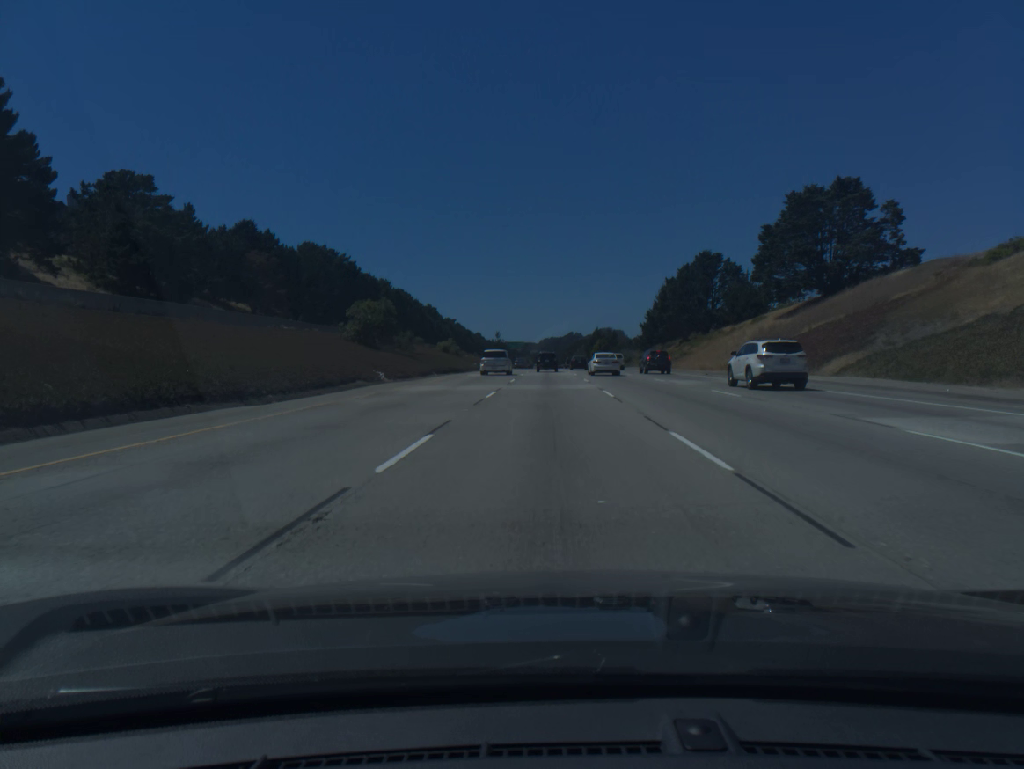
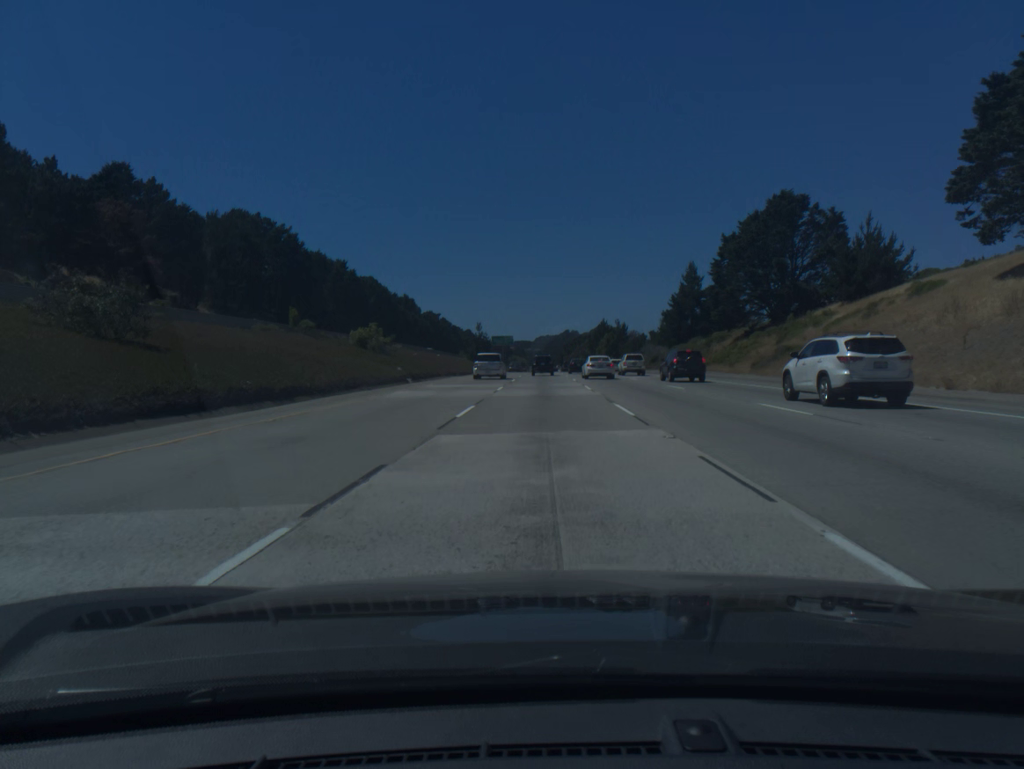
(+0.2, +50.4) m; 0°
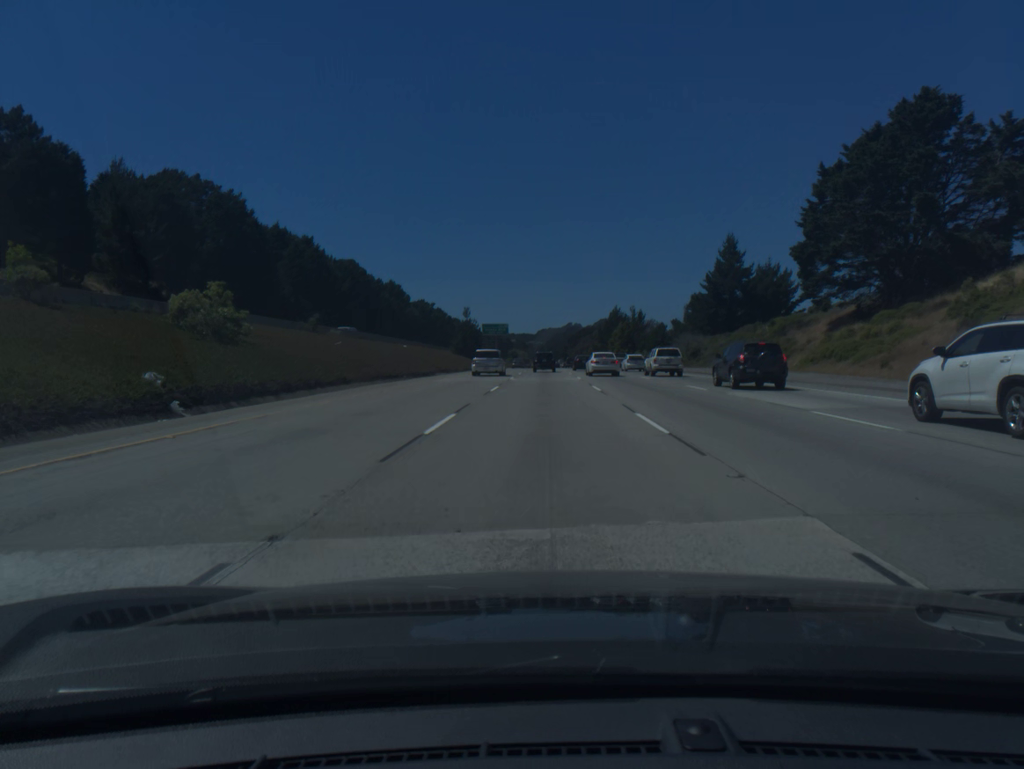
(0.0, +33.5) m; 0°
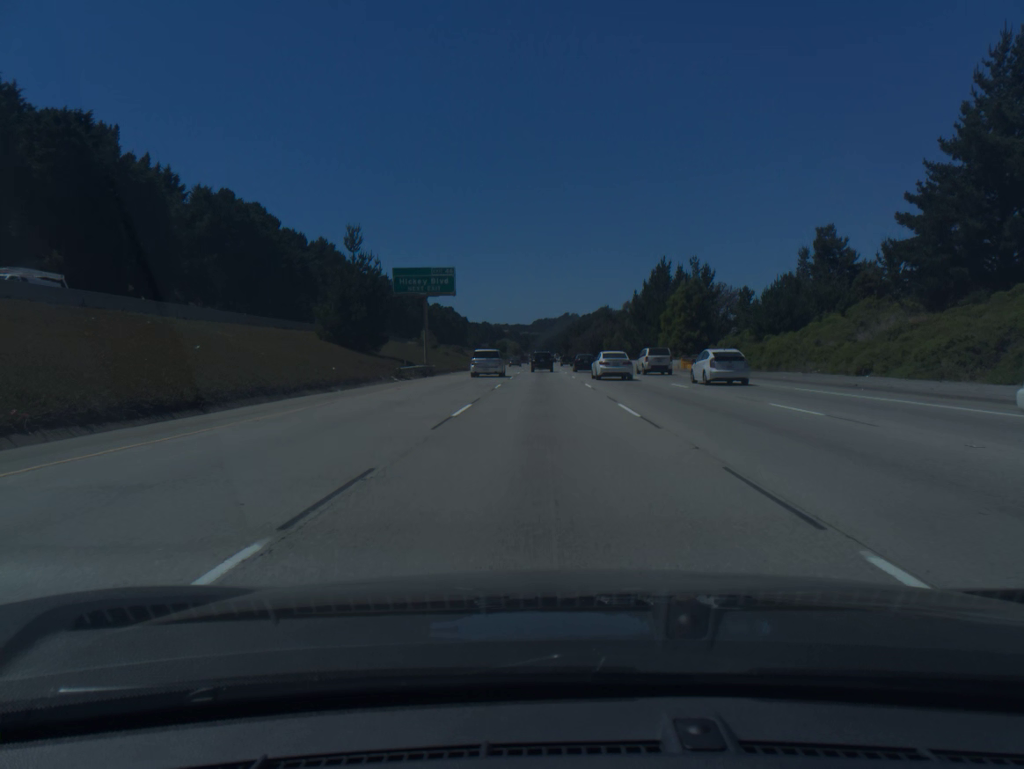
(+0.1, +84.0) m; 0°
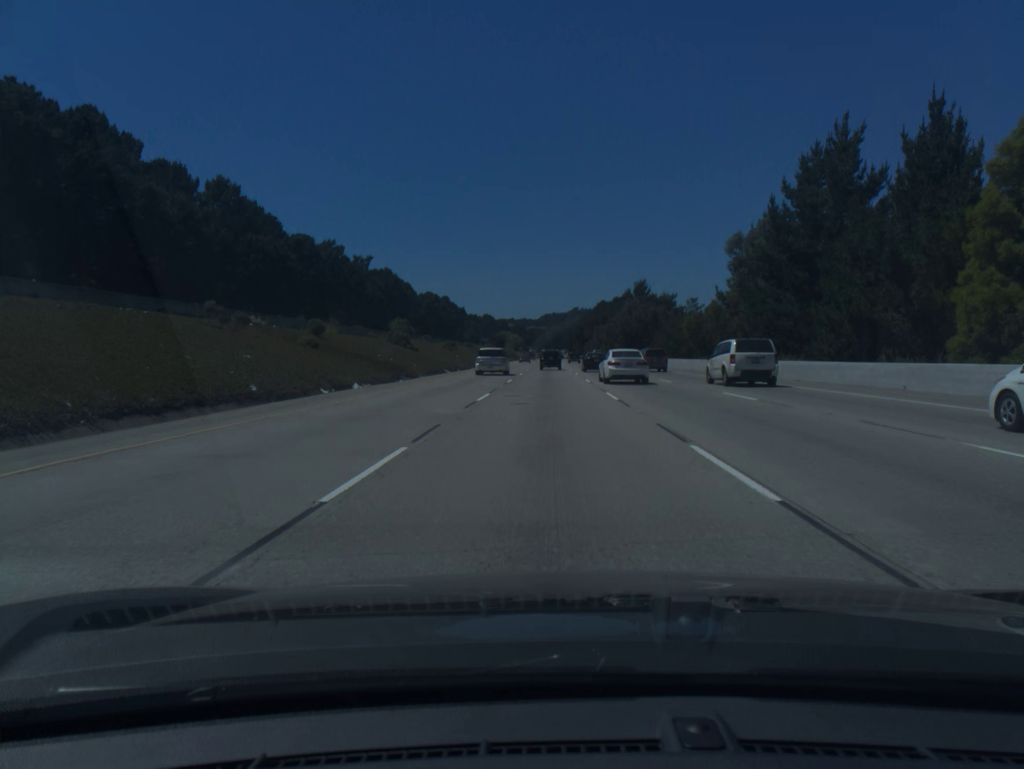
(-0.2, +67.7) m; -1°
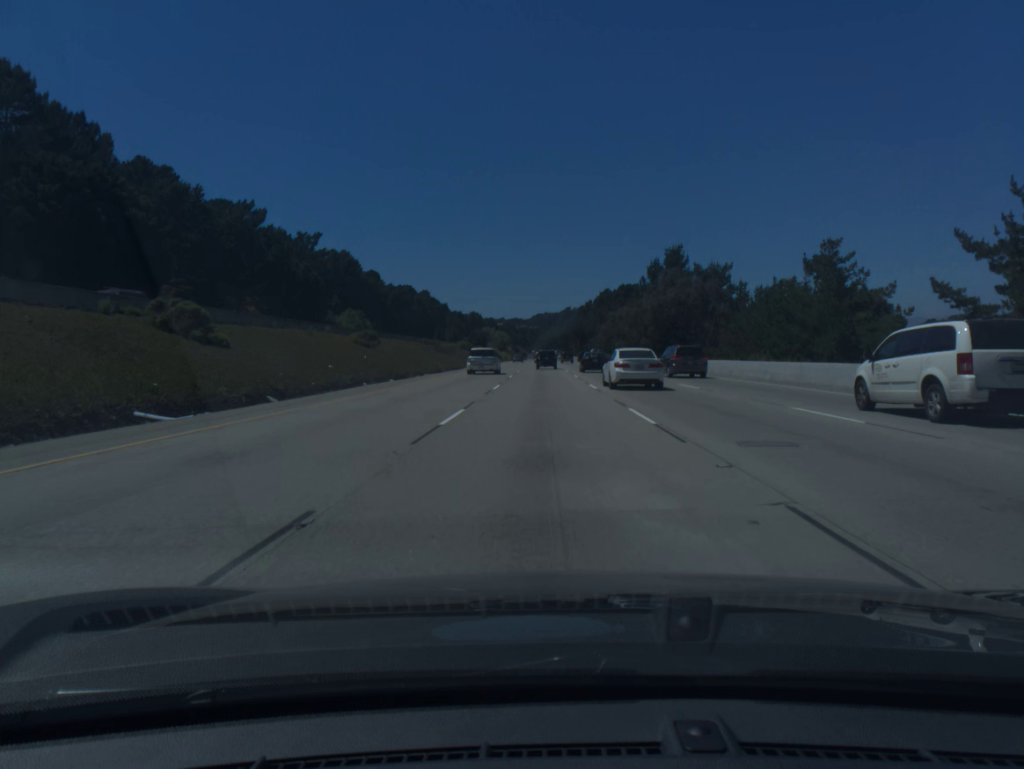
(+0.2, +51.3) m; +1°
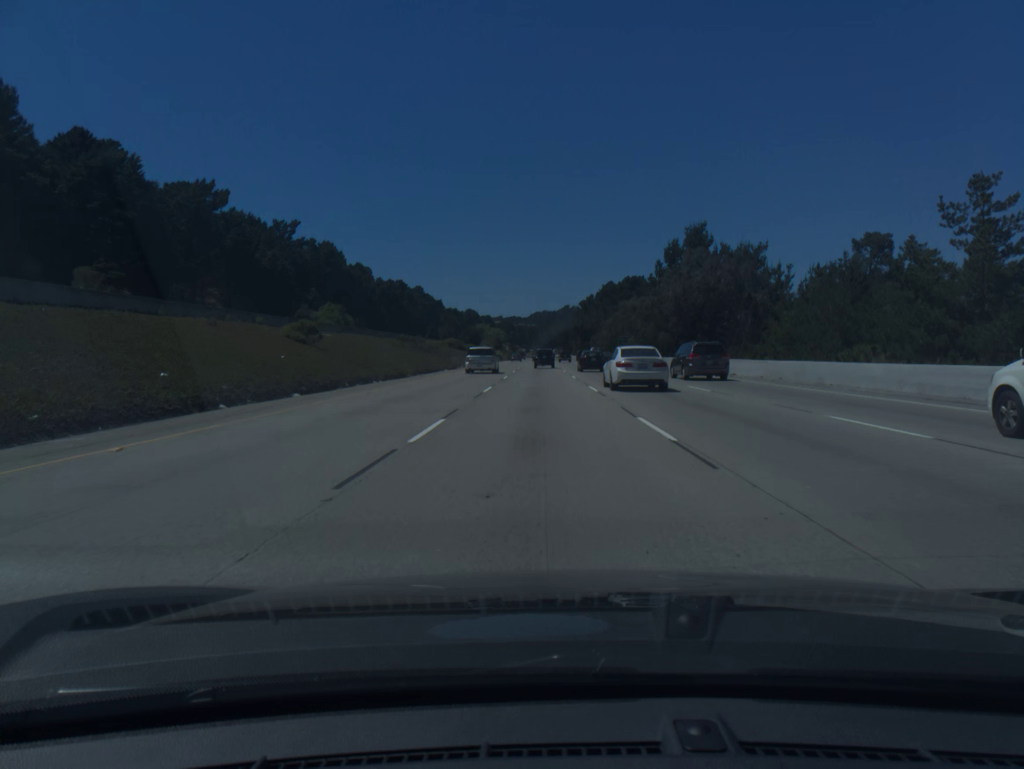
(0.0, +17.3) m; 0°
